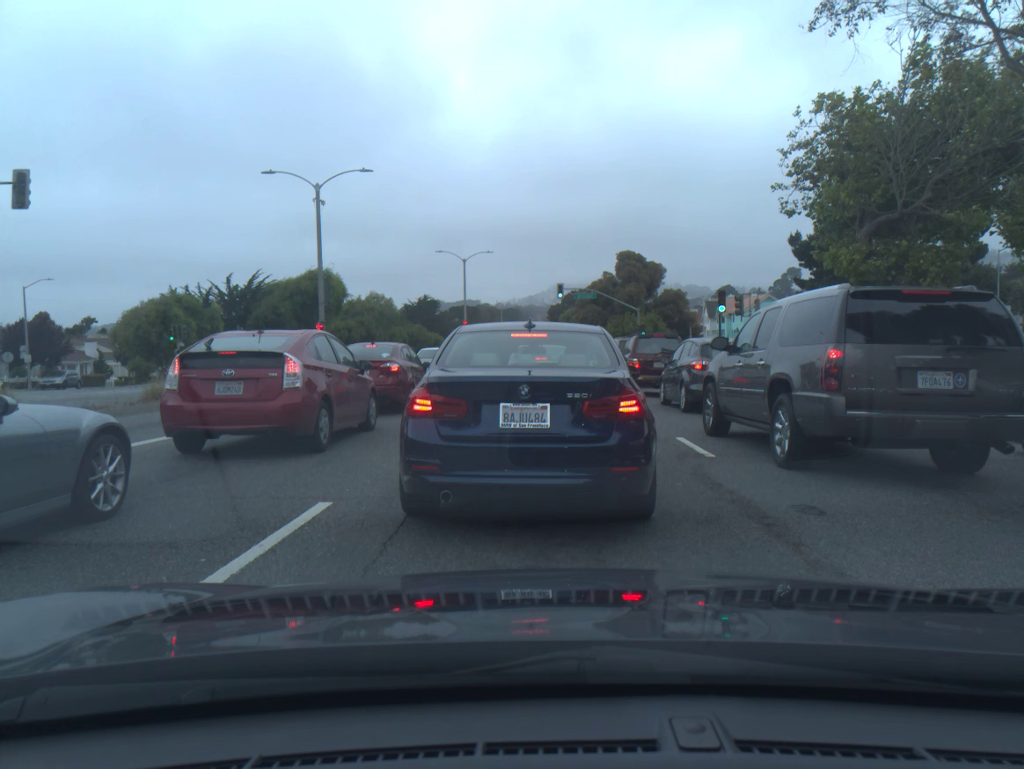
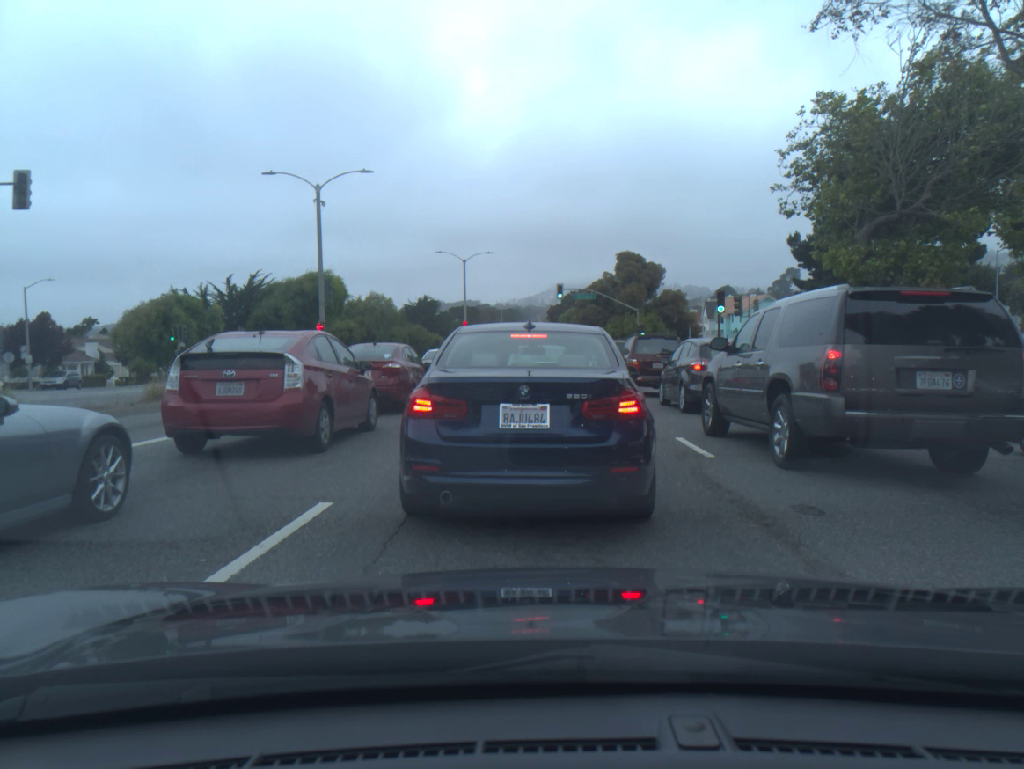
(0.0, 0.0) m; 0°
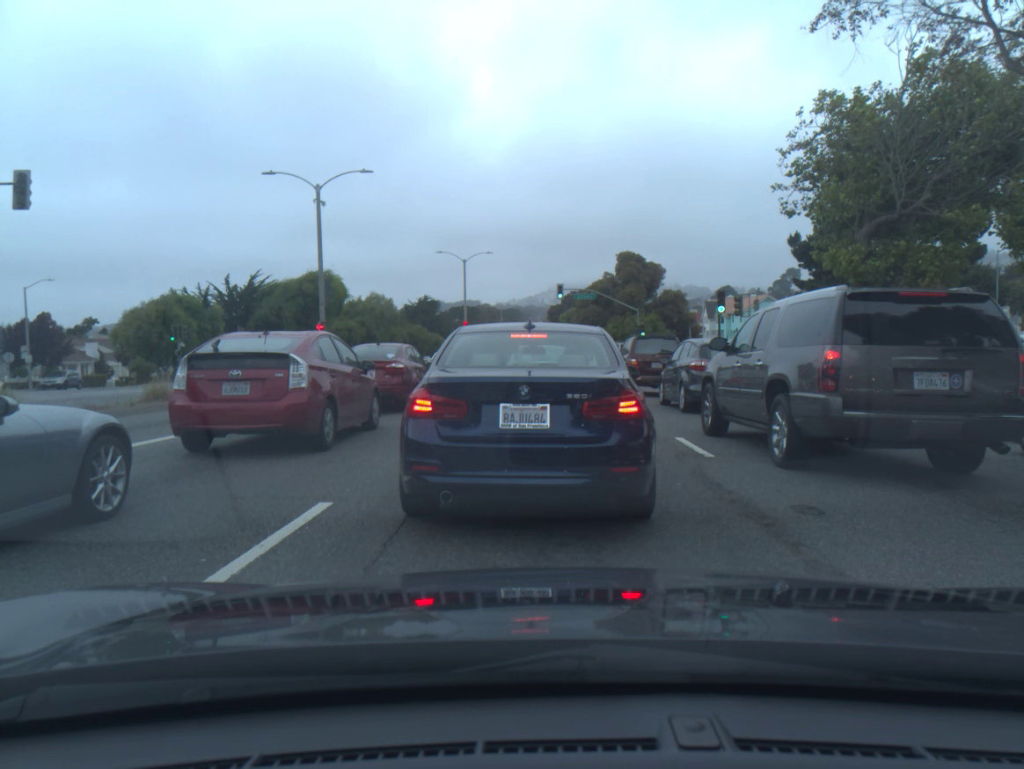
(0.0, 0.0) m; 0°
